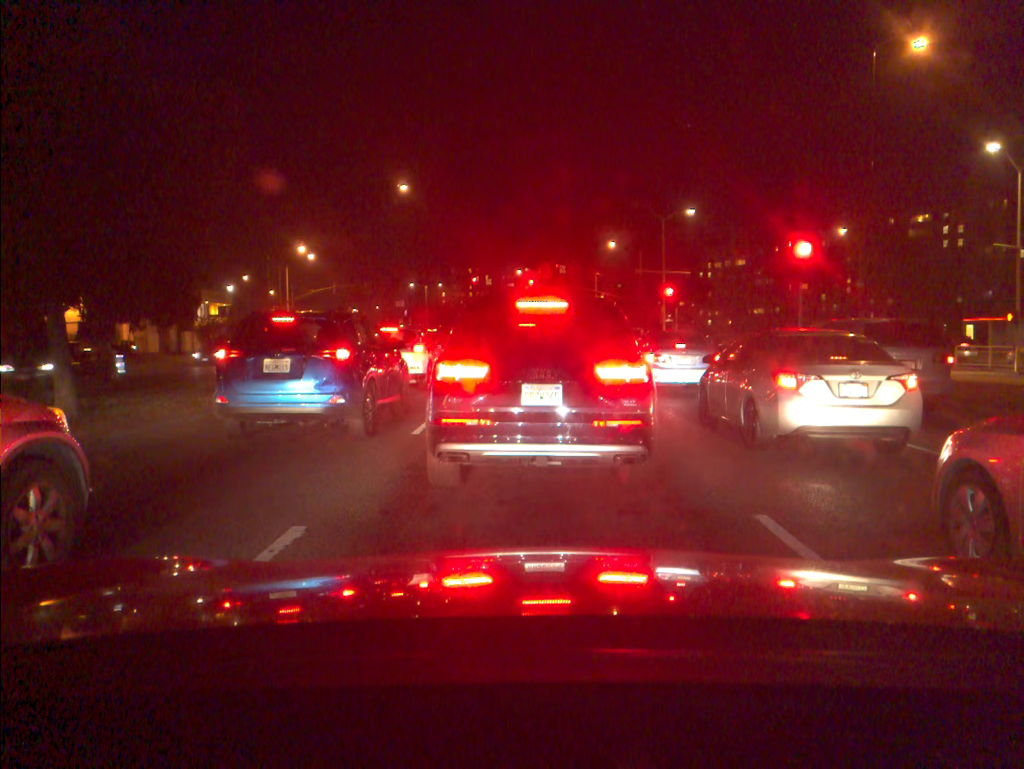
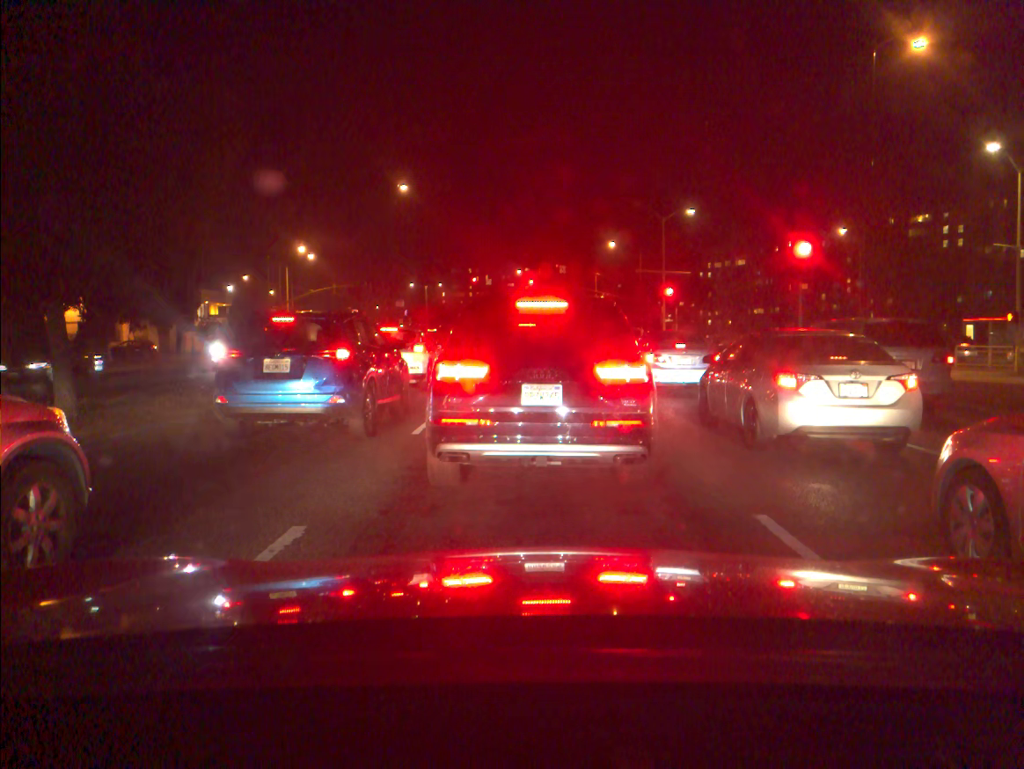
(0.0, 0.0) m; 0°
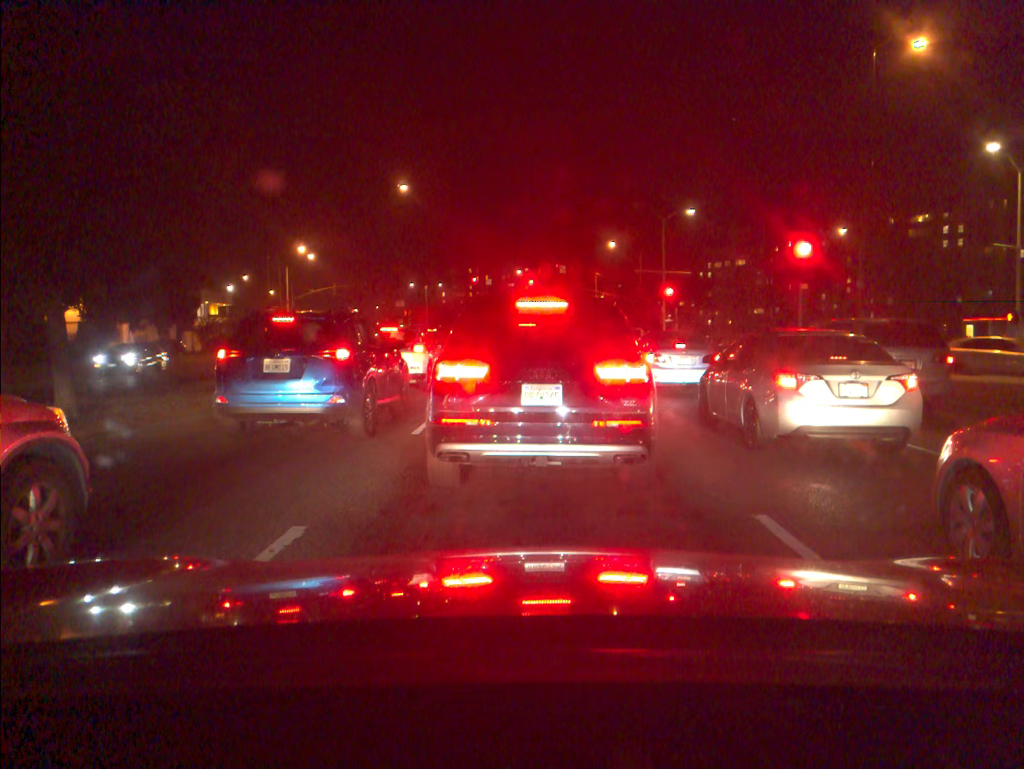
(0.0, 0.0) m; 0°
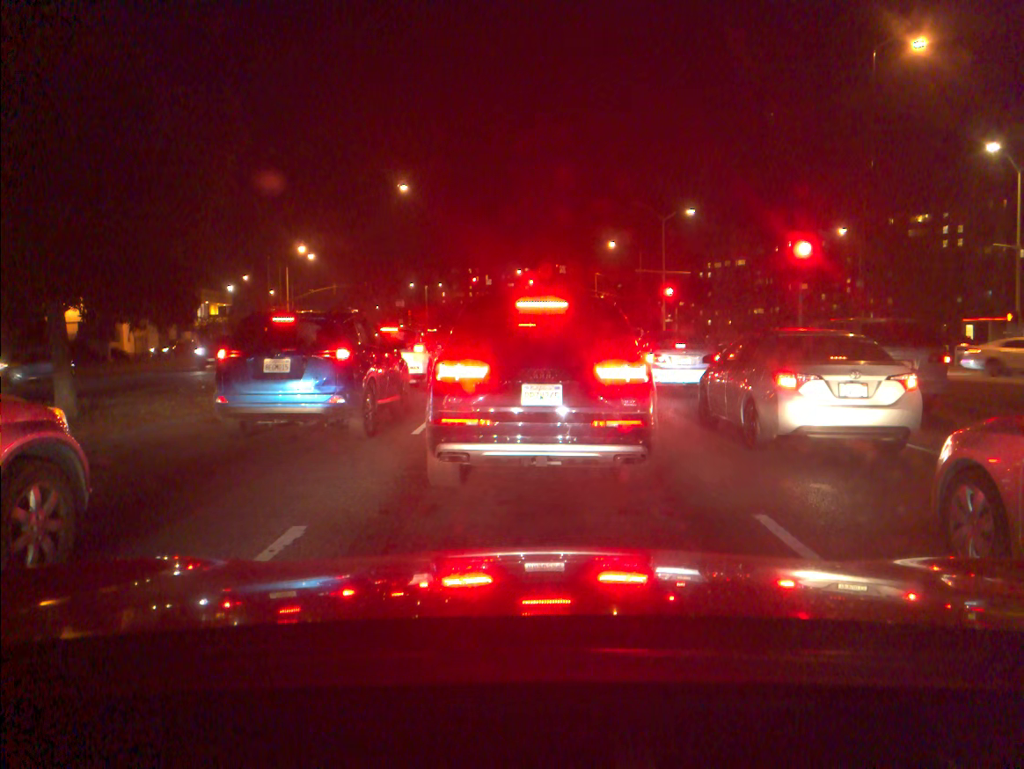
(0.0, 0.0) m; 0°
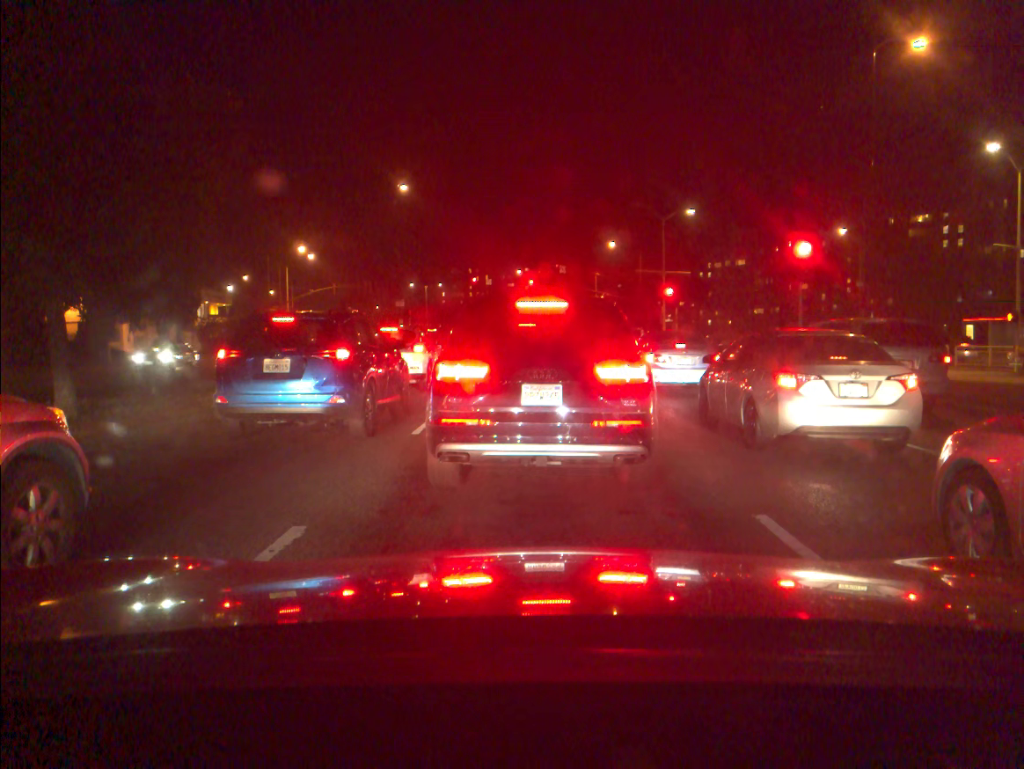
(0.0, 0.0) m; 0°
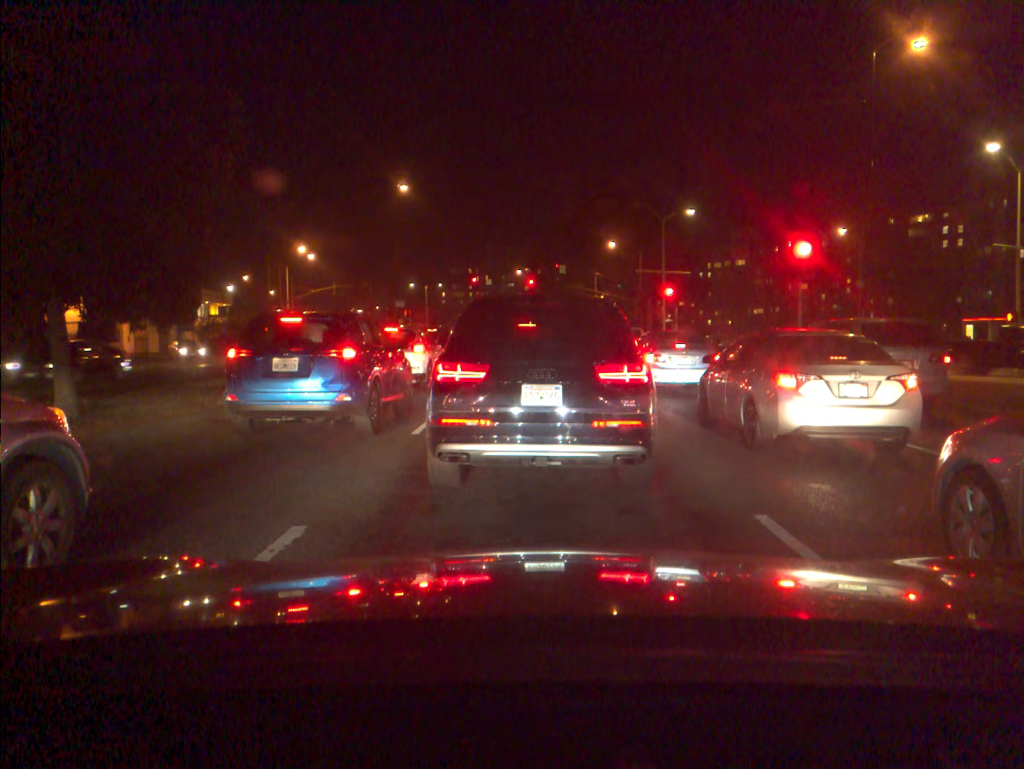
(0.0, 0.0) m; 0°
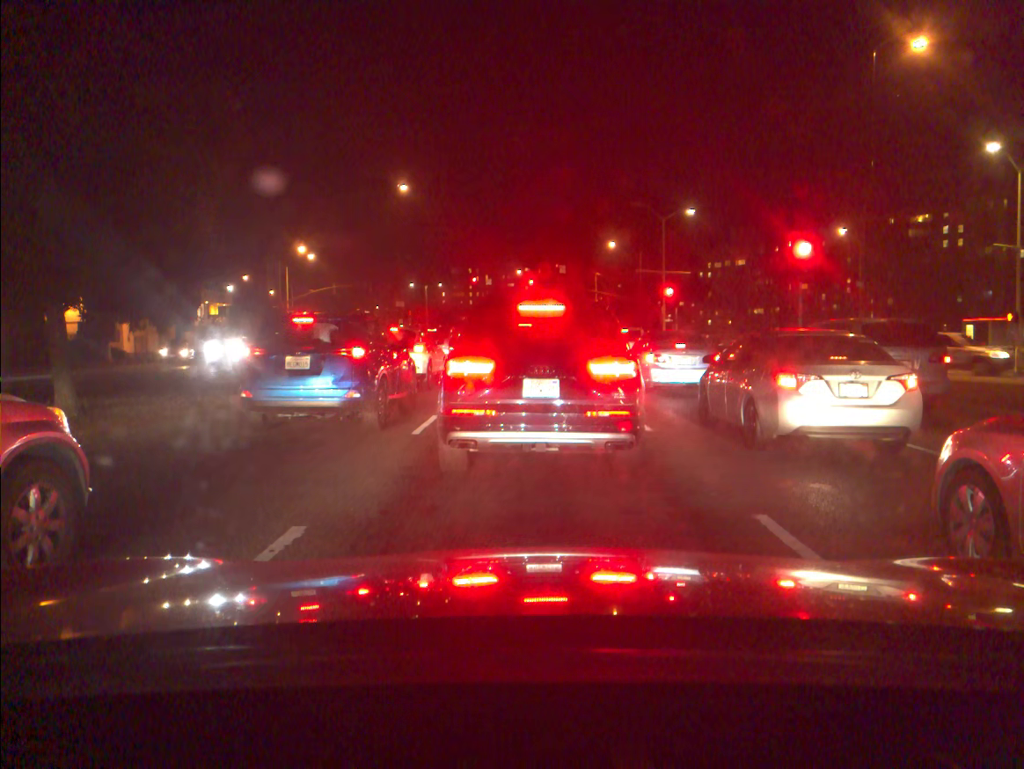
(0.0, 0.0) m; 0°
